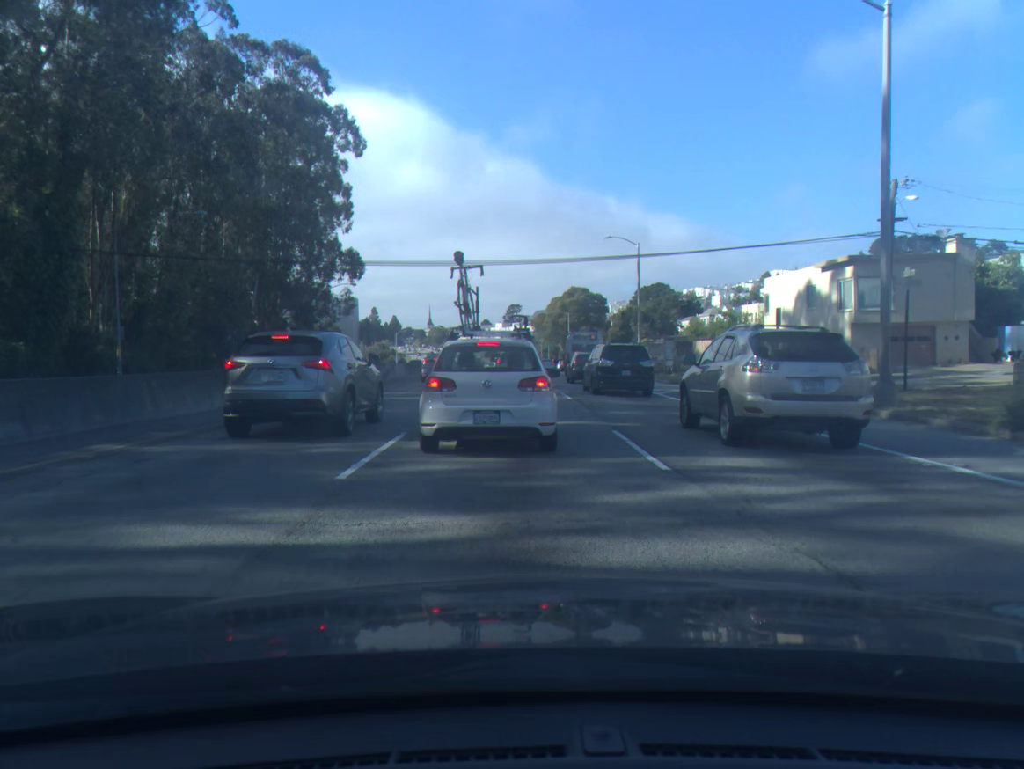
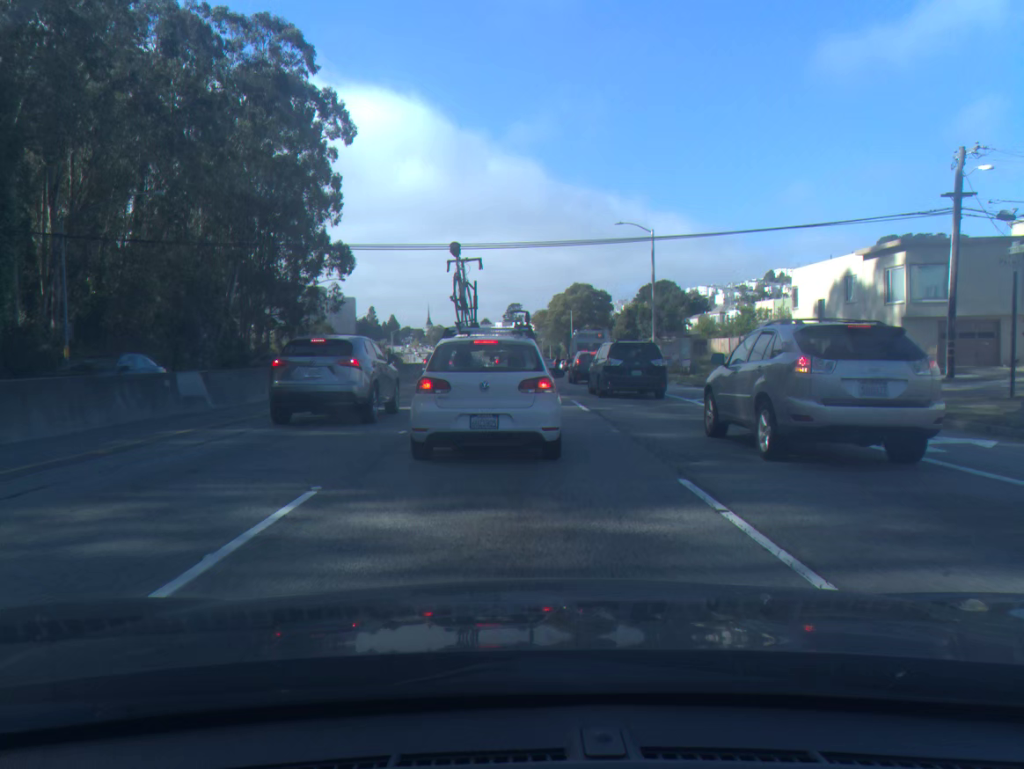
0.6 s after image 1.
(0.0, +5.3) m; 0°
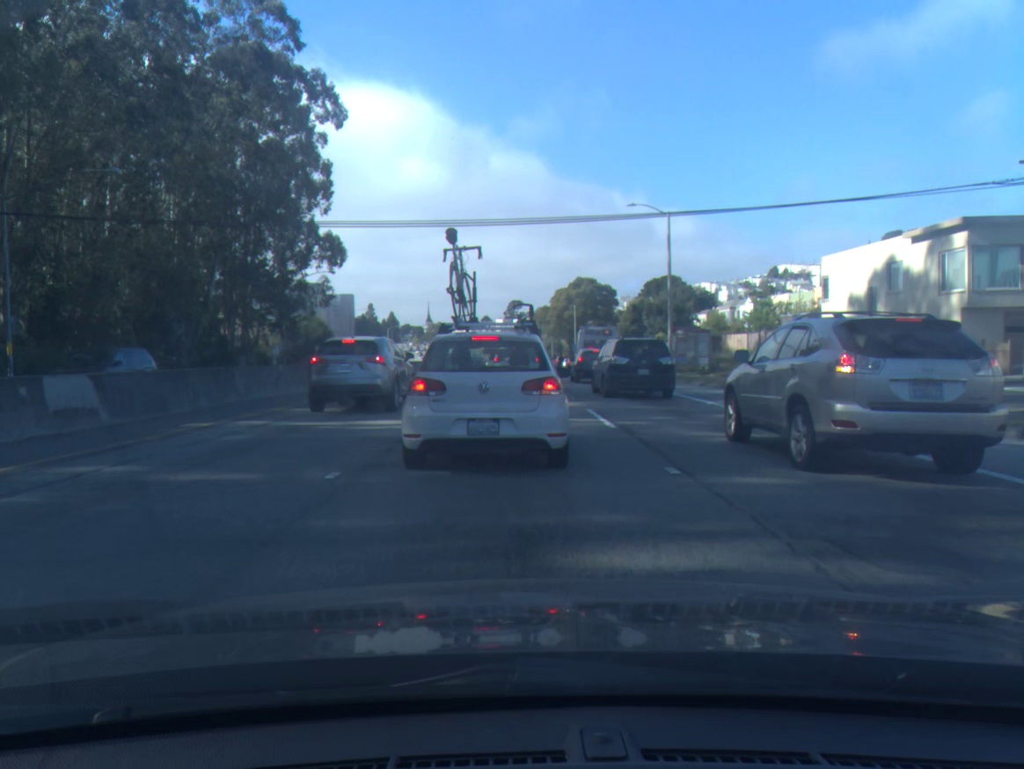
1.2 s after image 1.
(0.0, +4.7) m; 0°
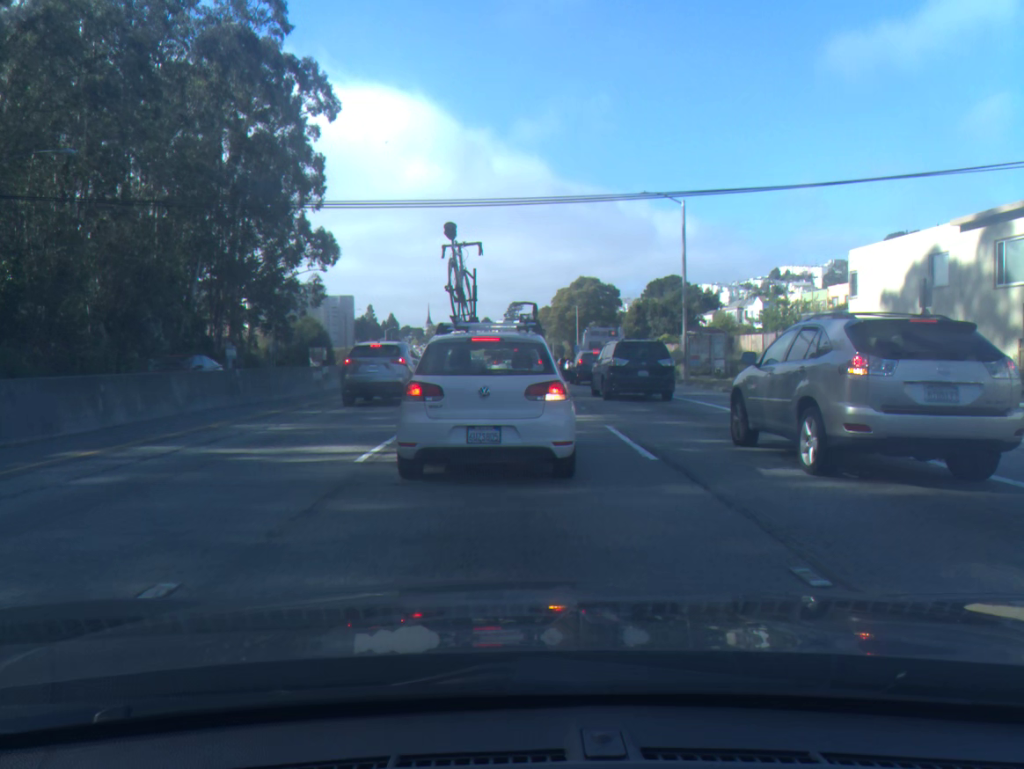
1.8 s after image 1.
(0.0, +3.9) m; 0°
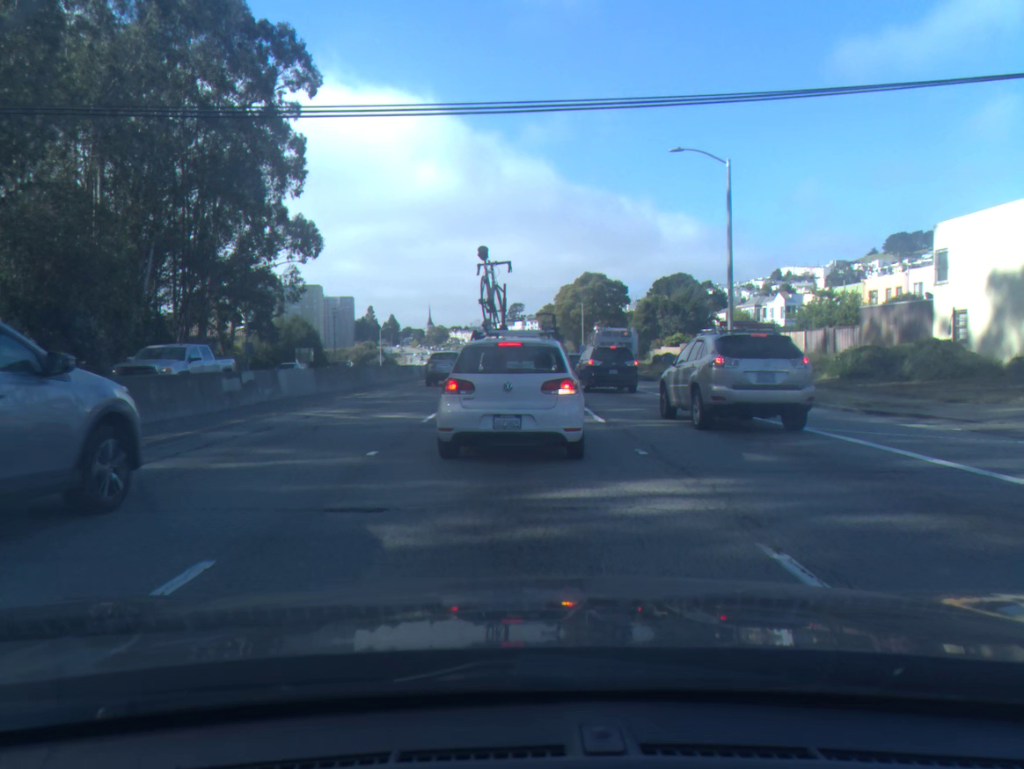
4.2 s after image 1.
(0.0, +9.0) m; 0°
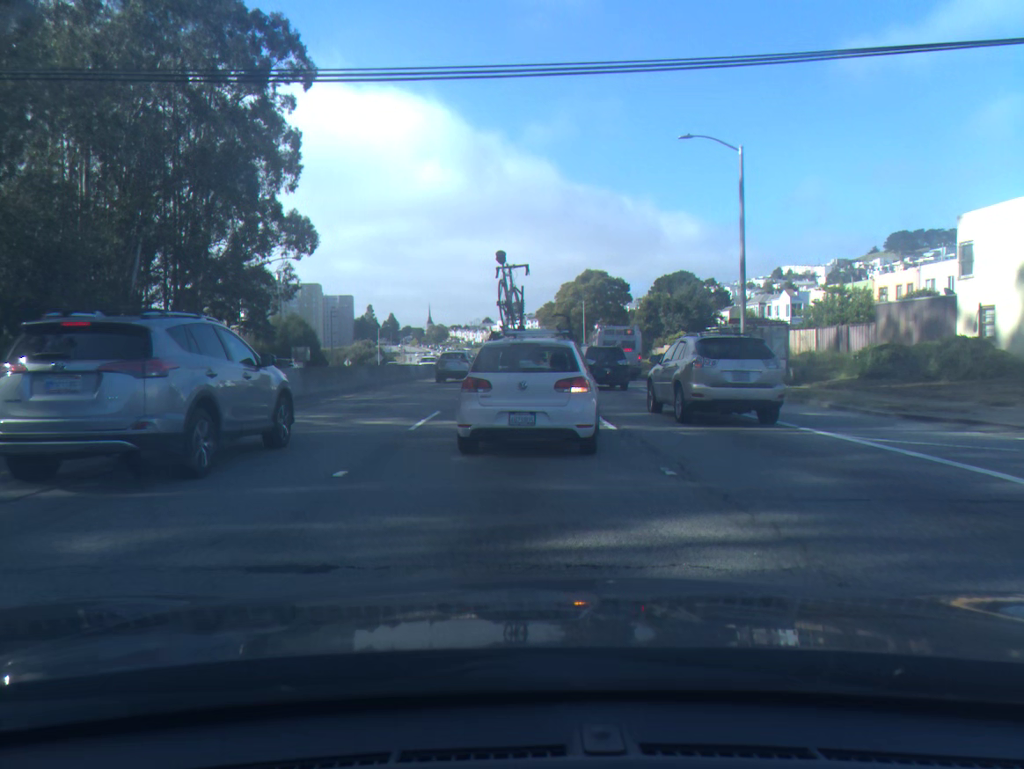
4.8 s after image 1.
(0.0, +1.8) m; 0°
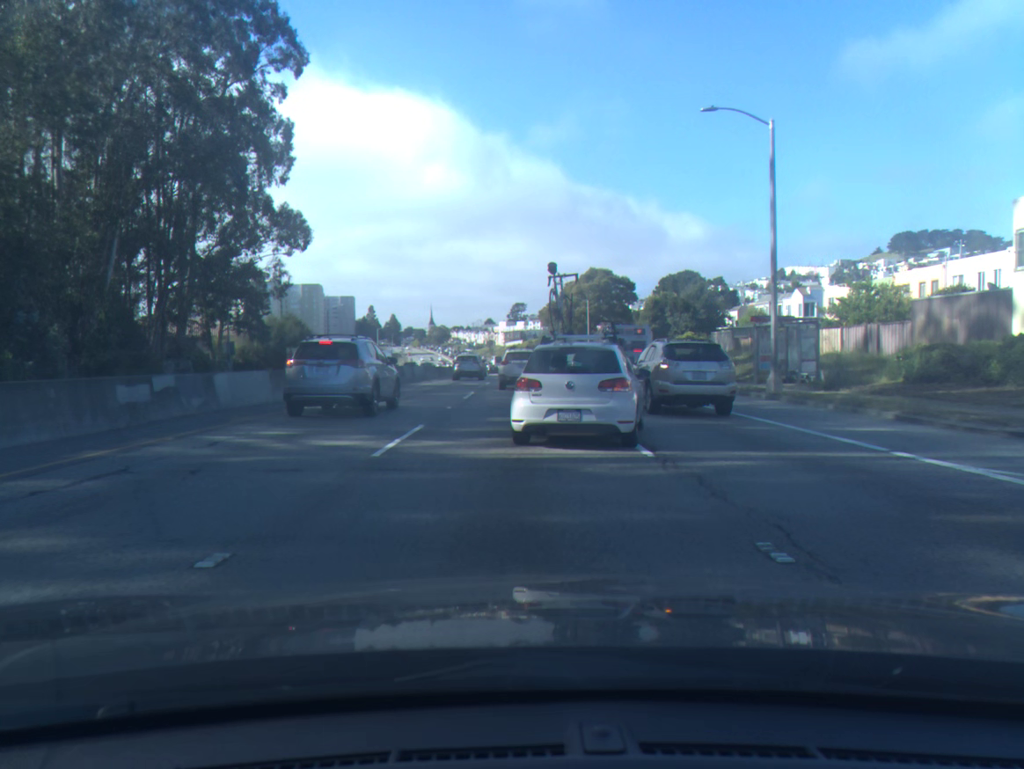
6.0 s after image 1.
(0.0, +3.4) m; -1°
